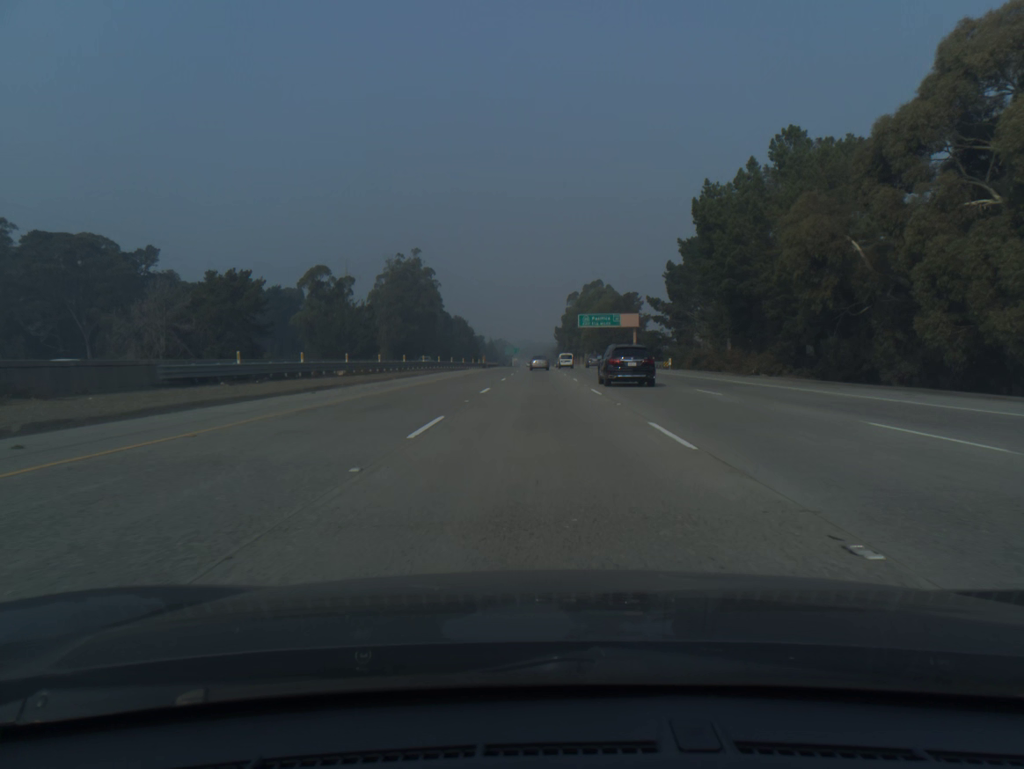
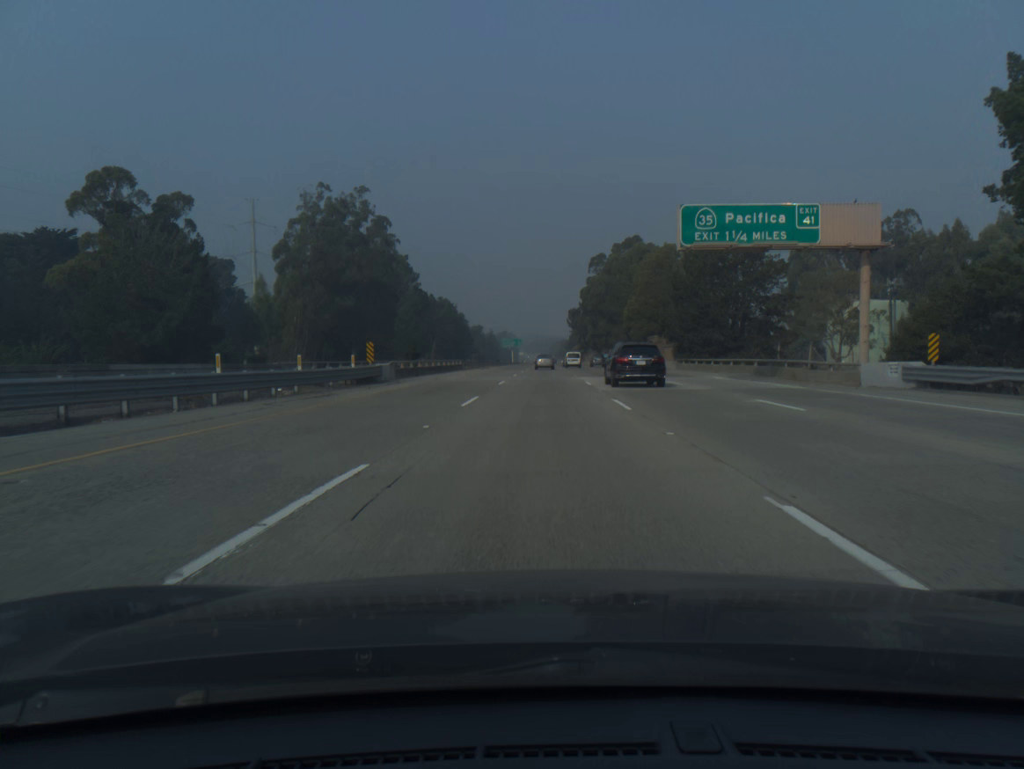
(-0.2, +80.6) m; 0°
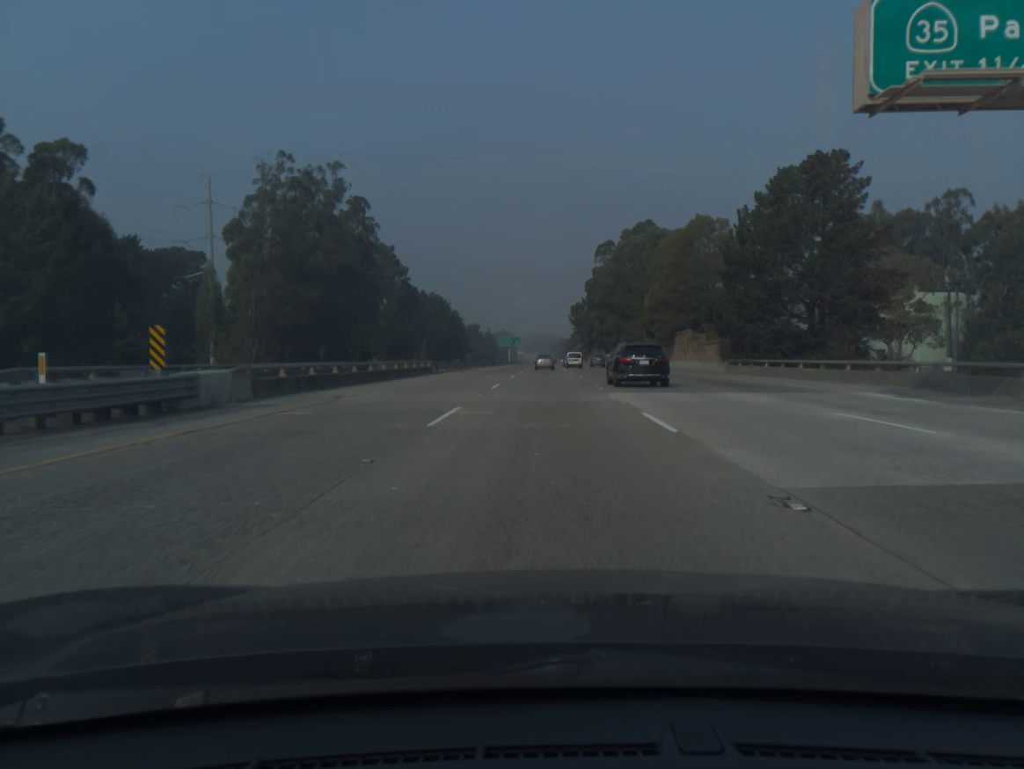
(0.0, +20.2) m; 0°
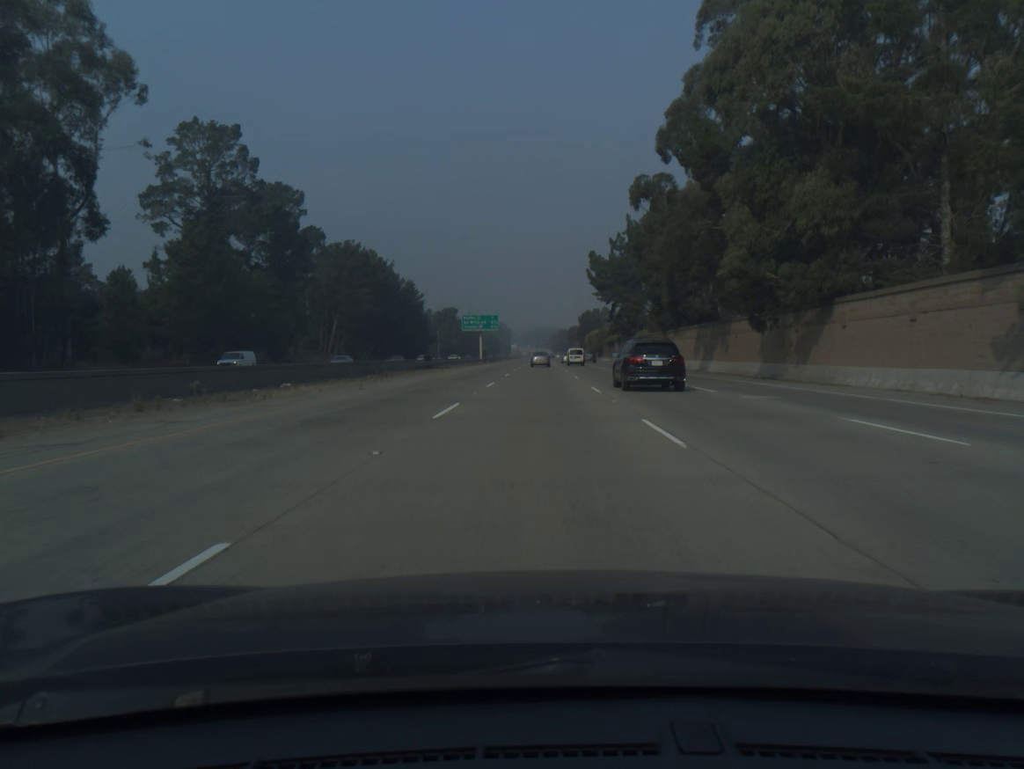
(+0.5, +101.0) m; 0°
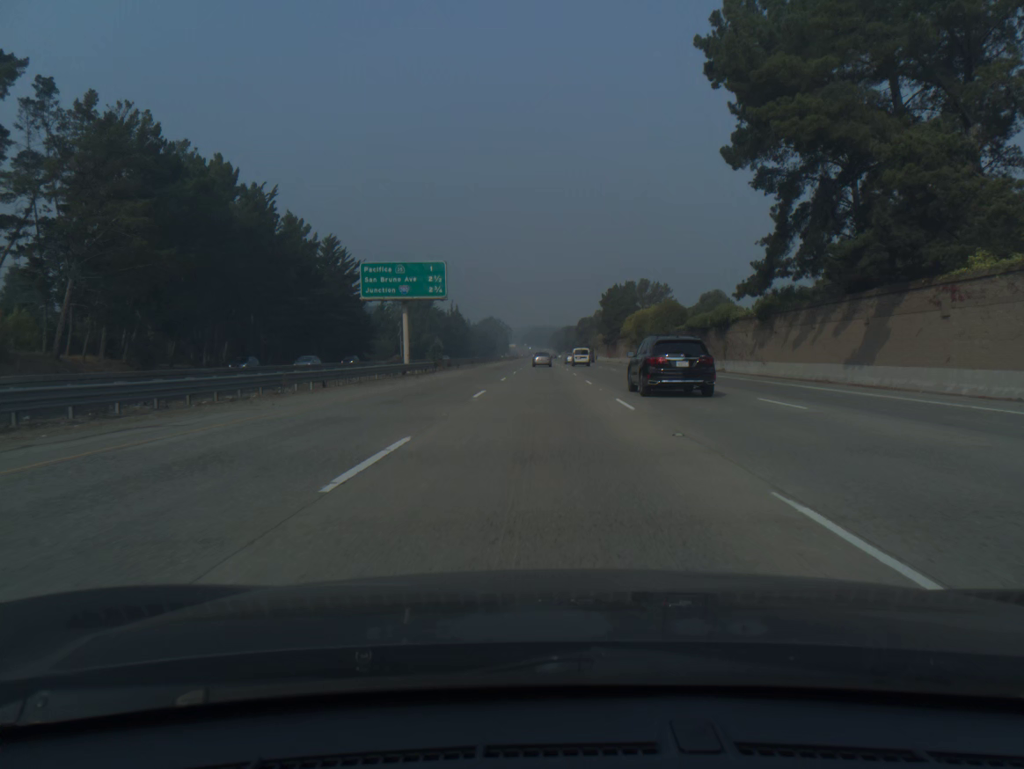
(-0.2, +81.1) m; 0°
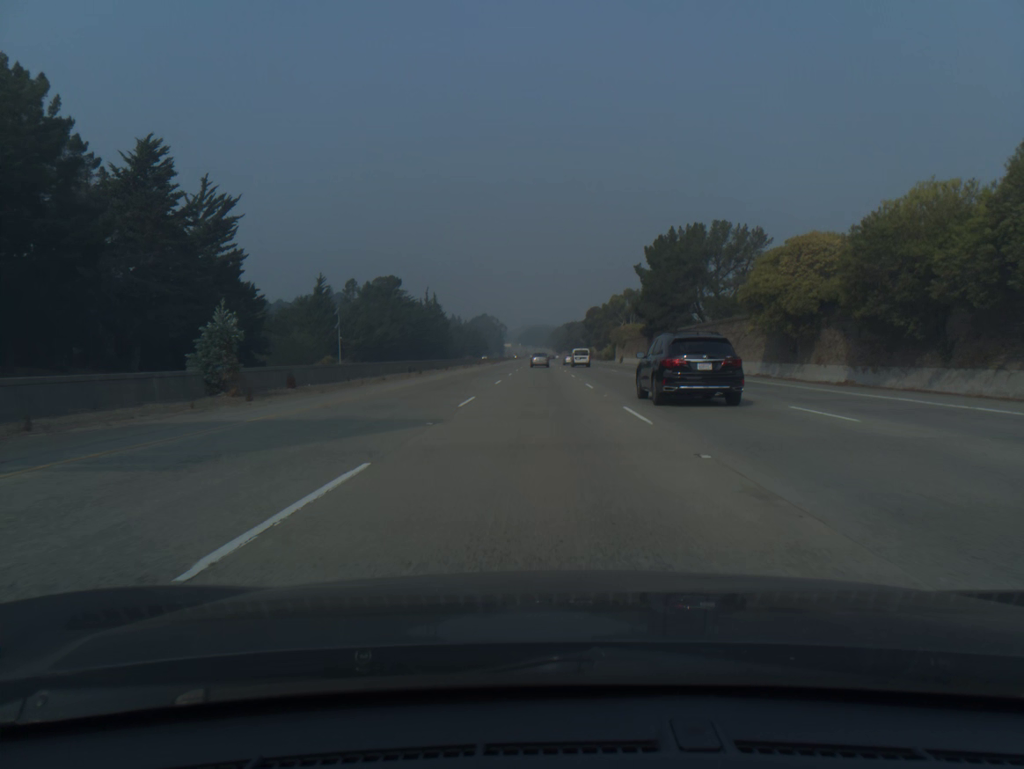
(+0.1, +61.1) m; 0°
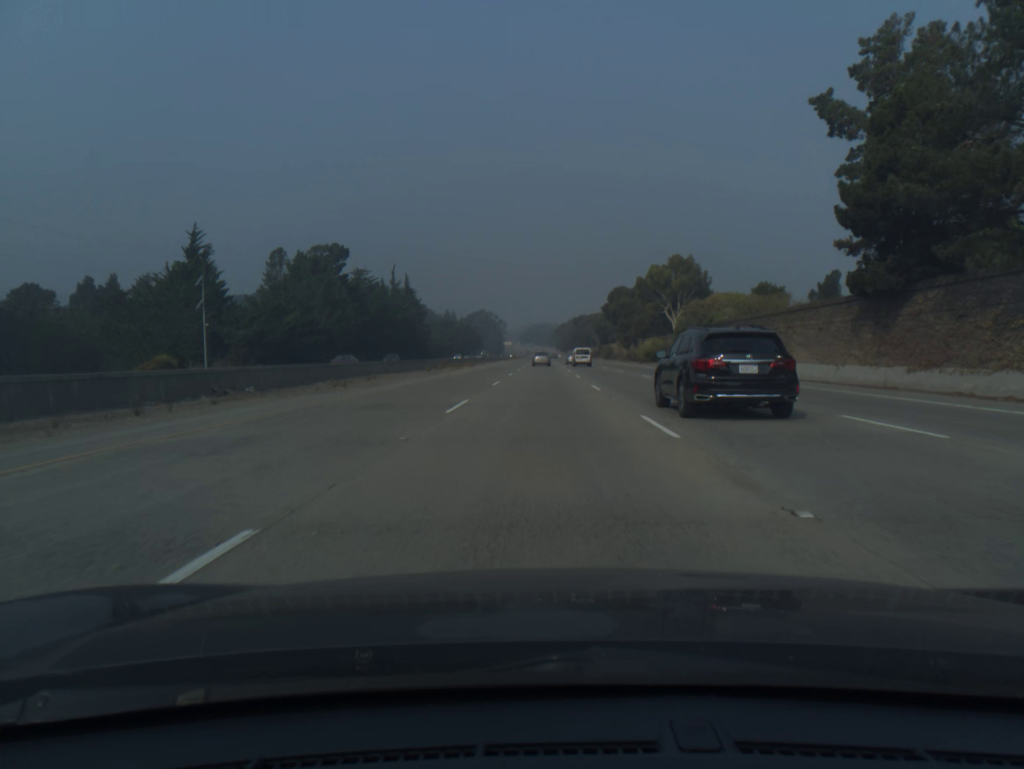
(-0.1, +61.6) m; 0°
